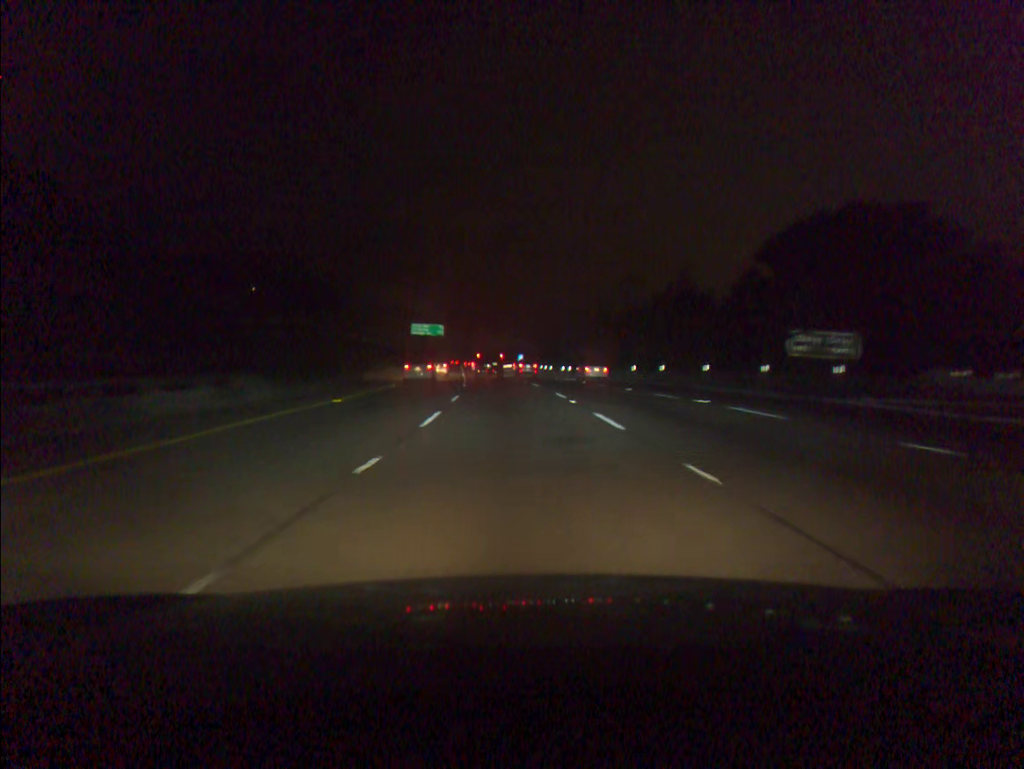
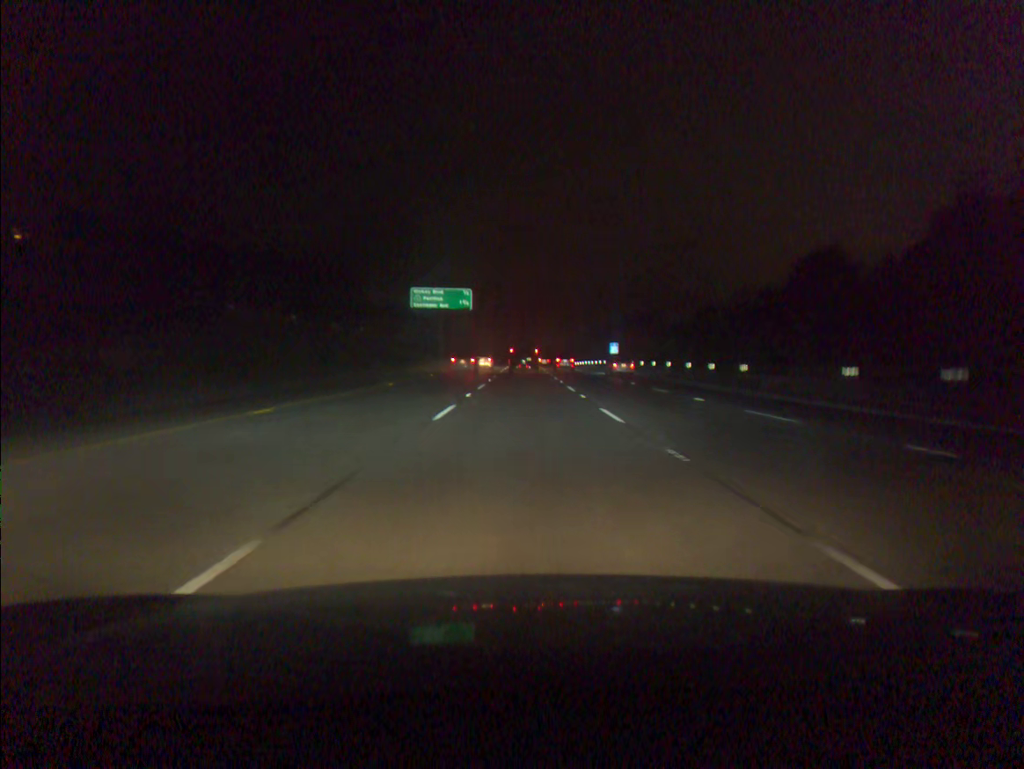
(-4.0, +81.6) m; -5°
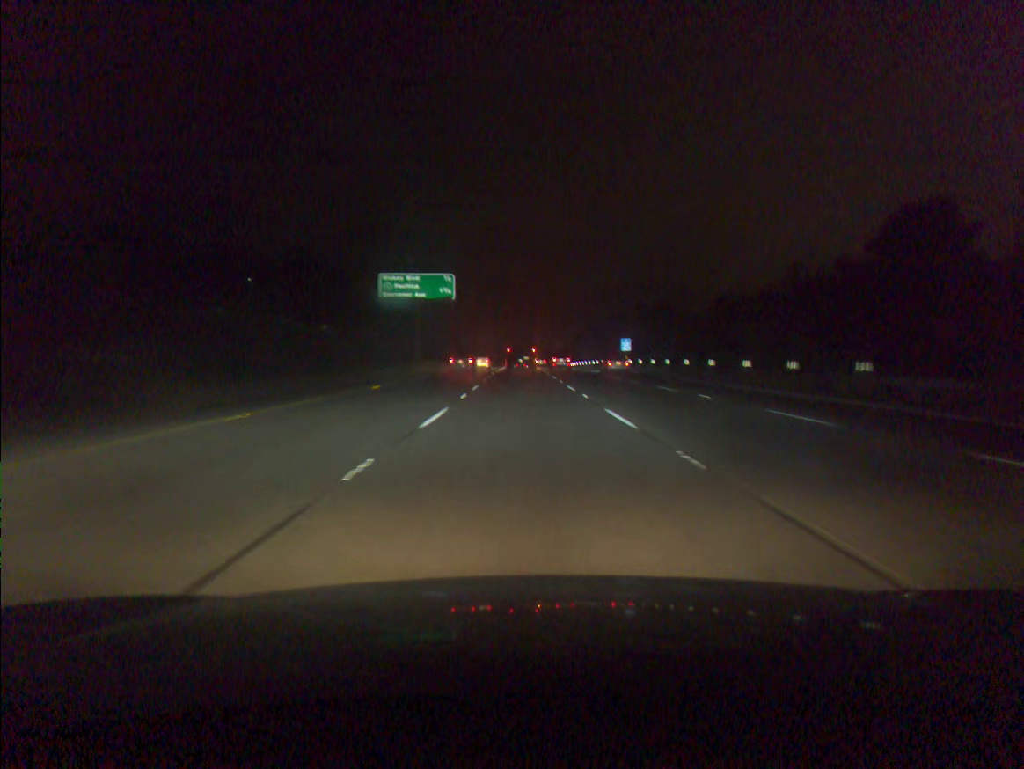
(0.0, +16.3) m; 0°
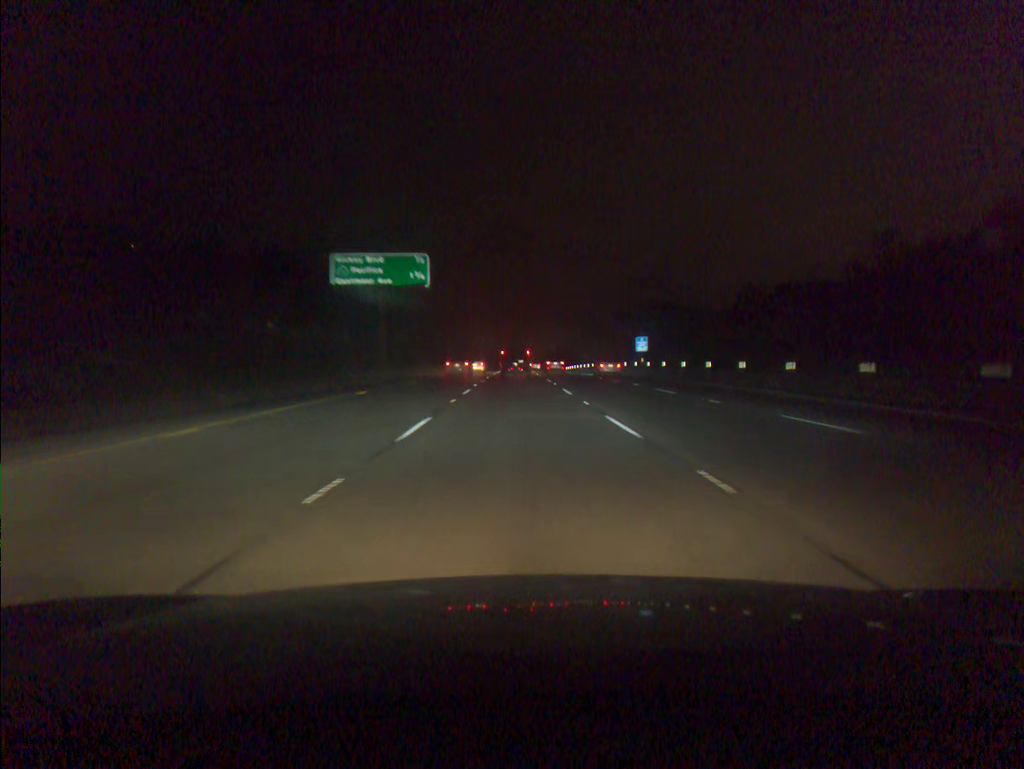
(+0.1, +16.2) m; 0°
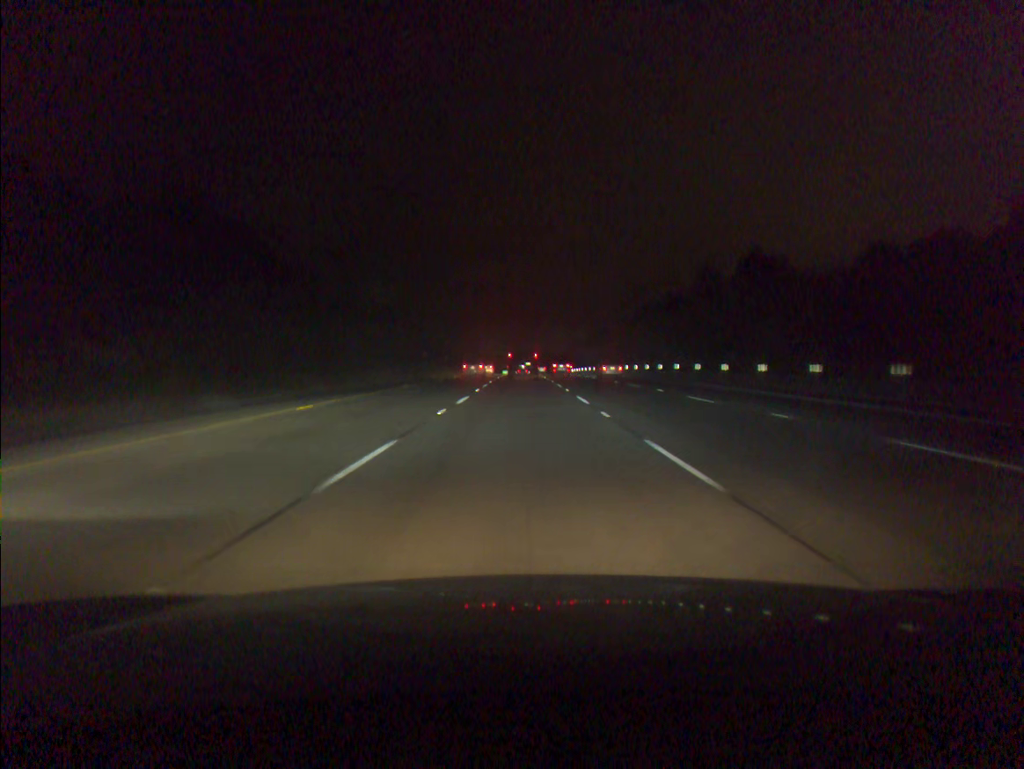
(-0.3, +63.3) m; -1°
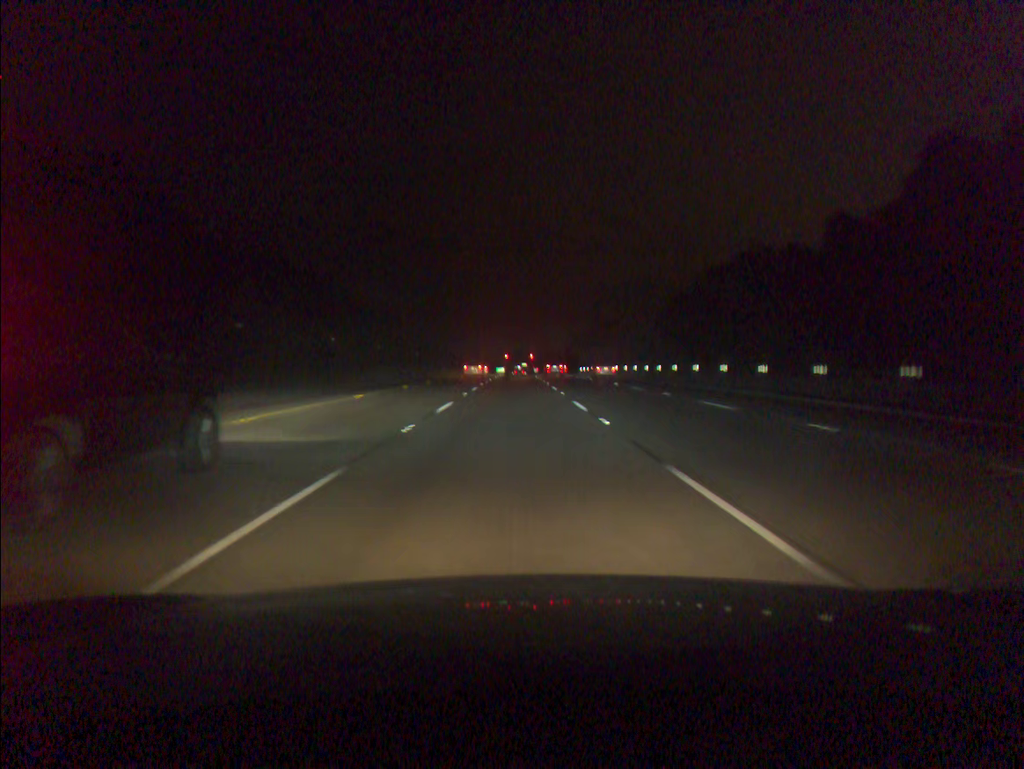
(+0.2, +46.7) m; 0°
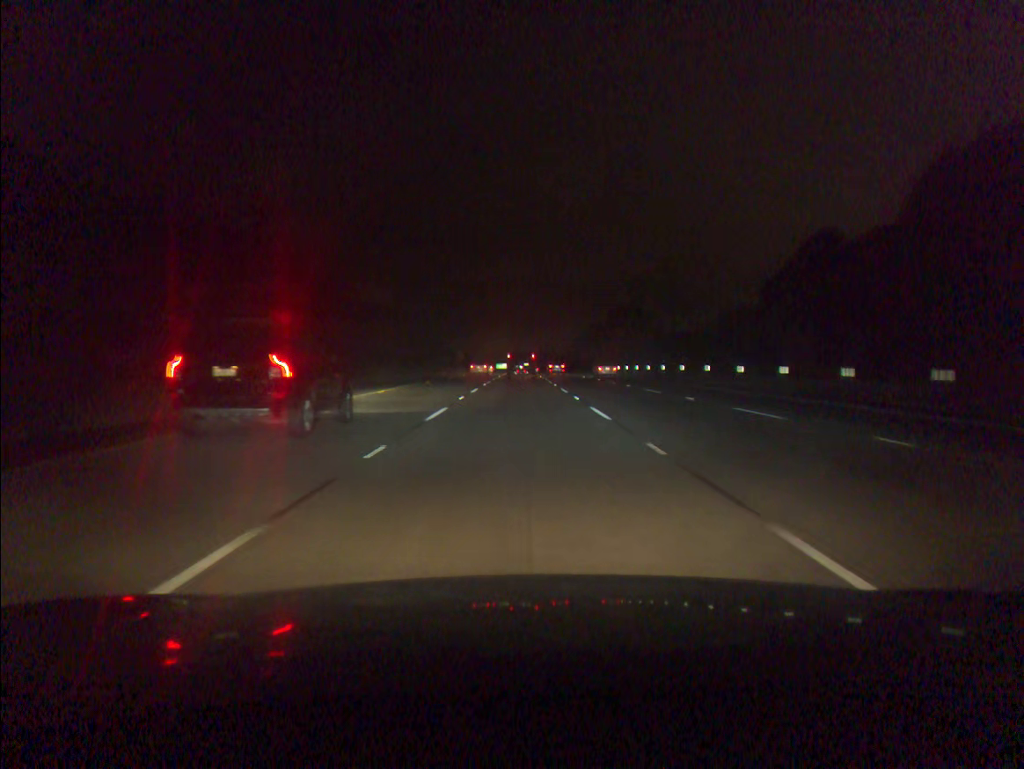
(-0.3, +46.8) m; 0°
